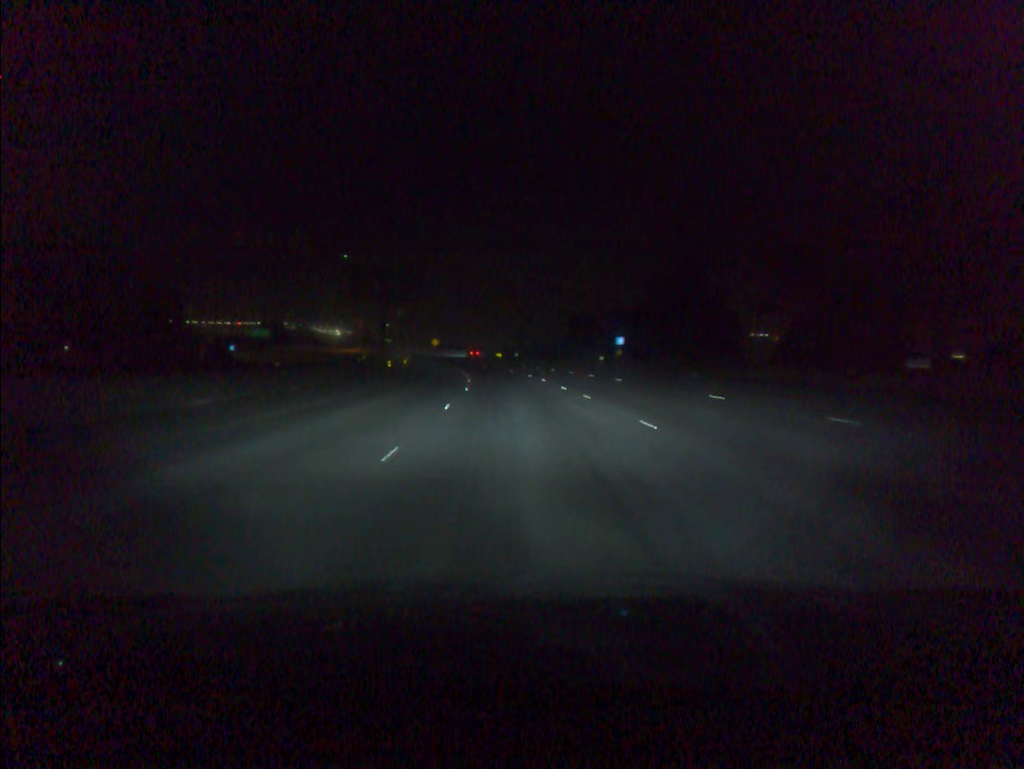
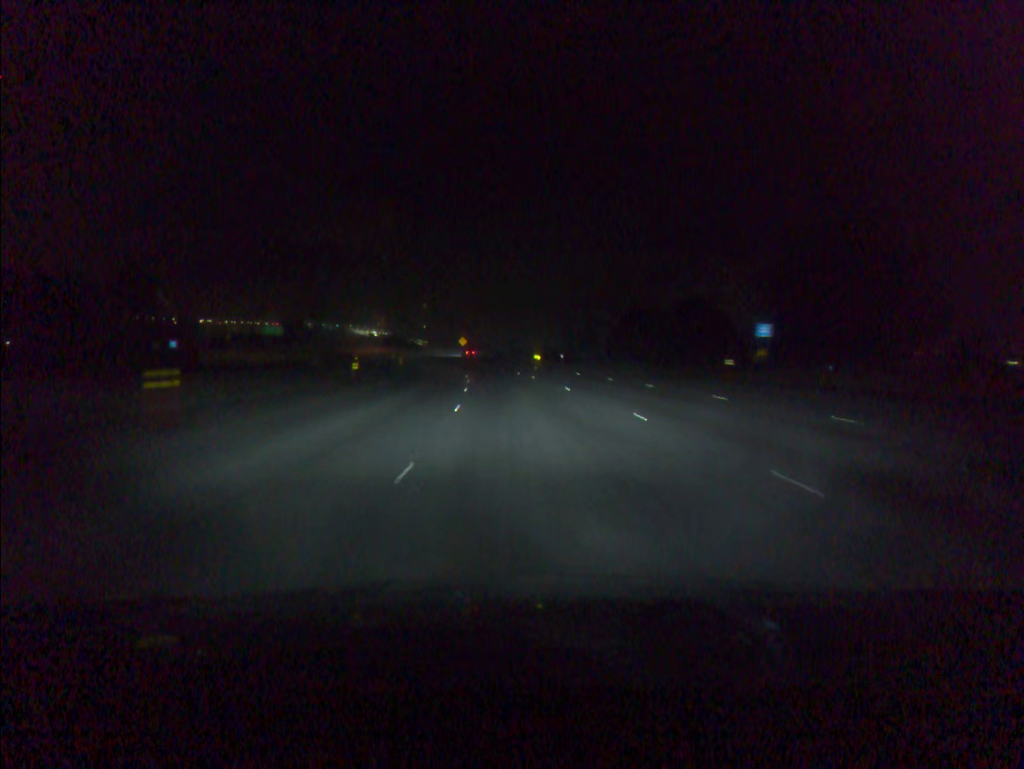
(-0.9, +31.7) m; -3°
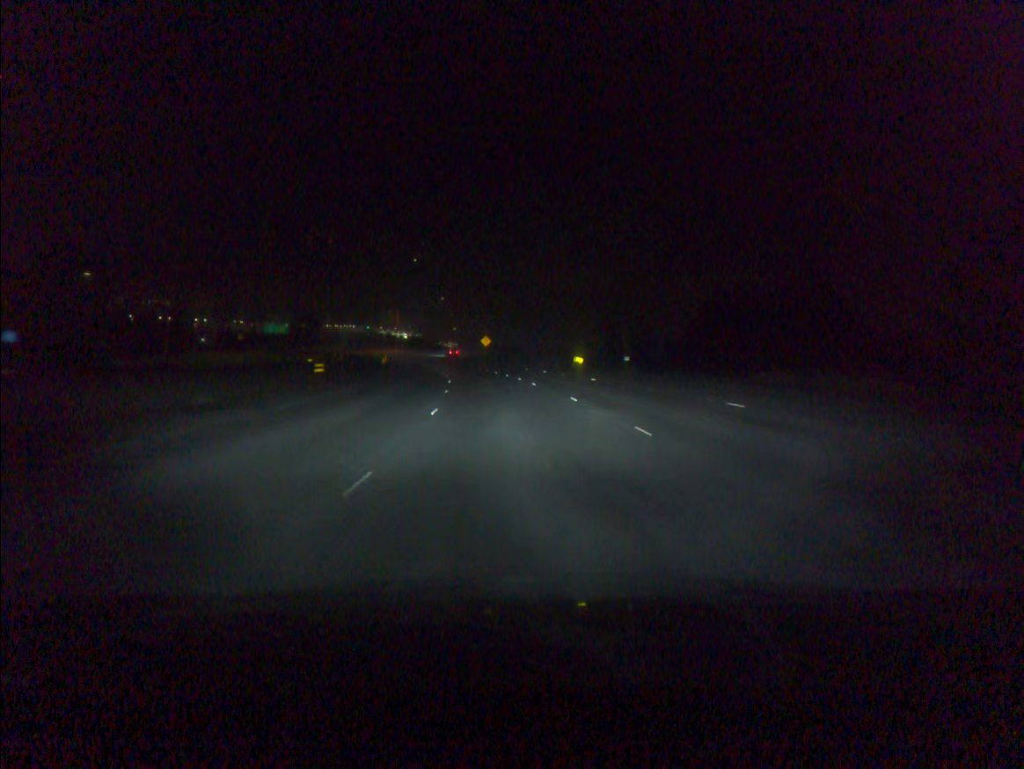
(-0.6, +31.7) m; -2°
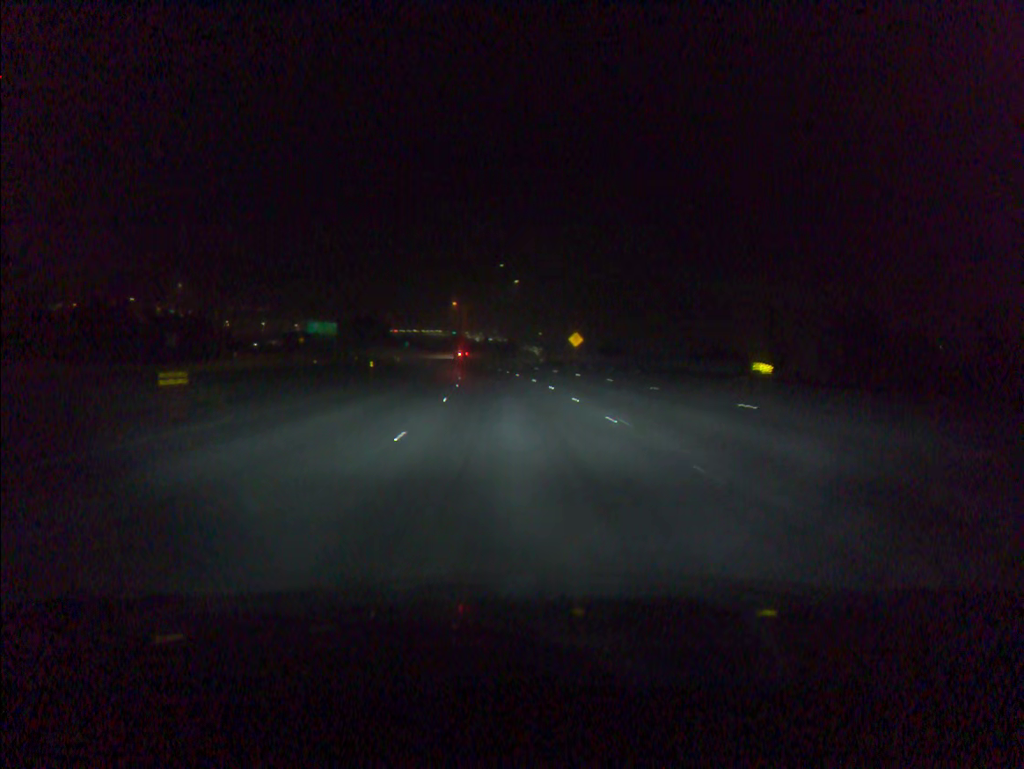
(-2.4, +47.4) m; -6°
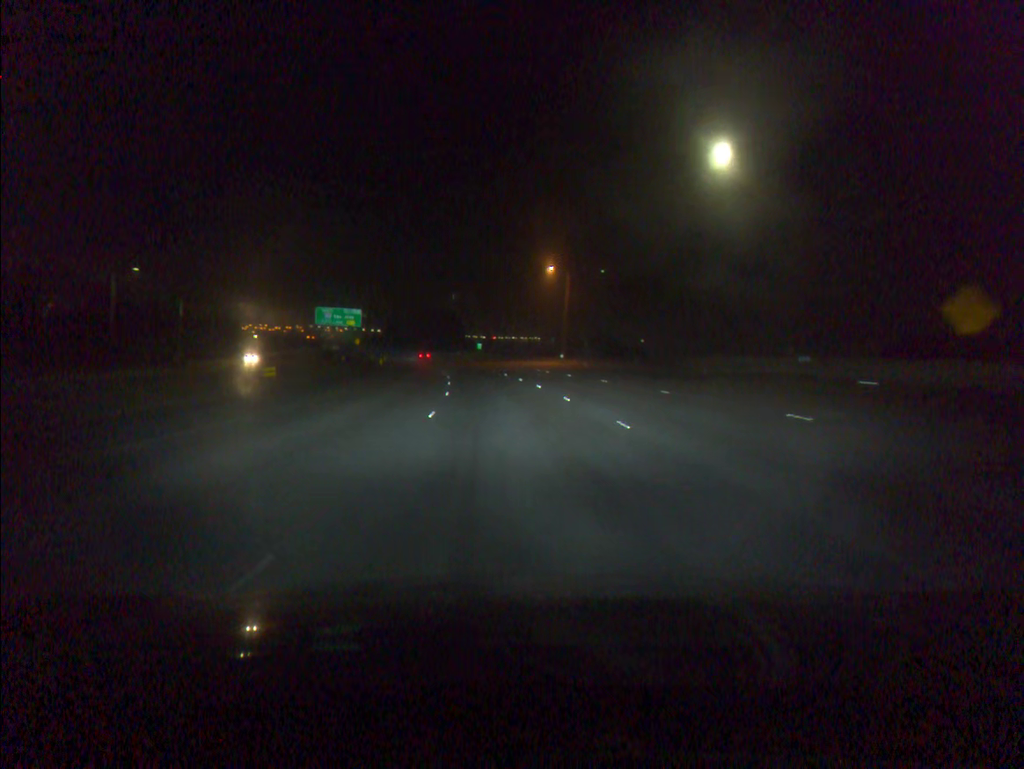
(-5.6, +78.9) m; -7°
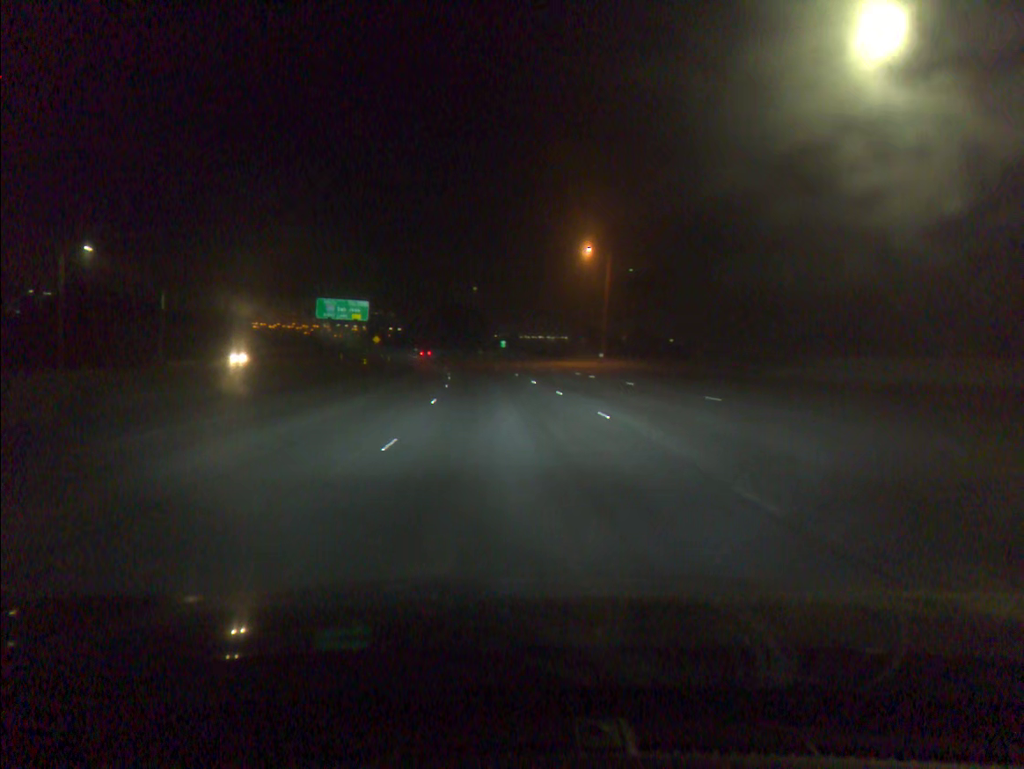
(-0.3, +15.9) m; -2°
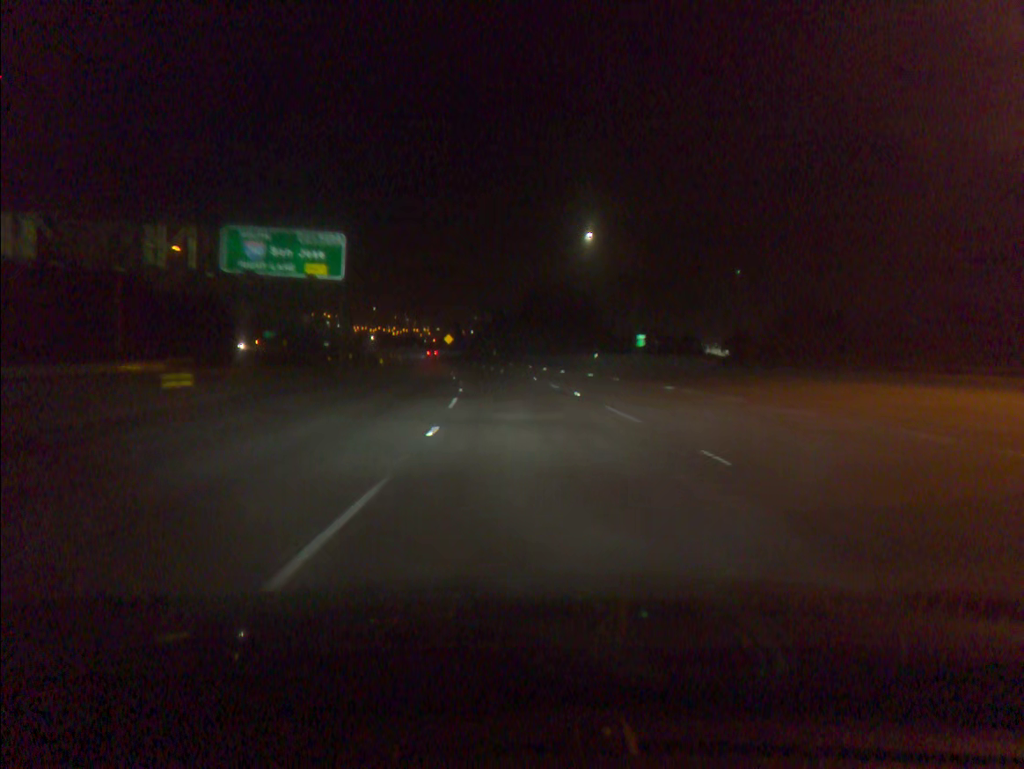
(-4.4, +63.3) m; -7°
